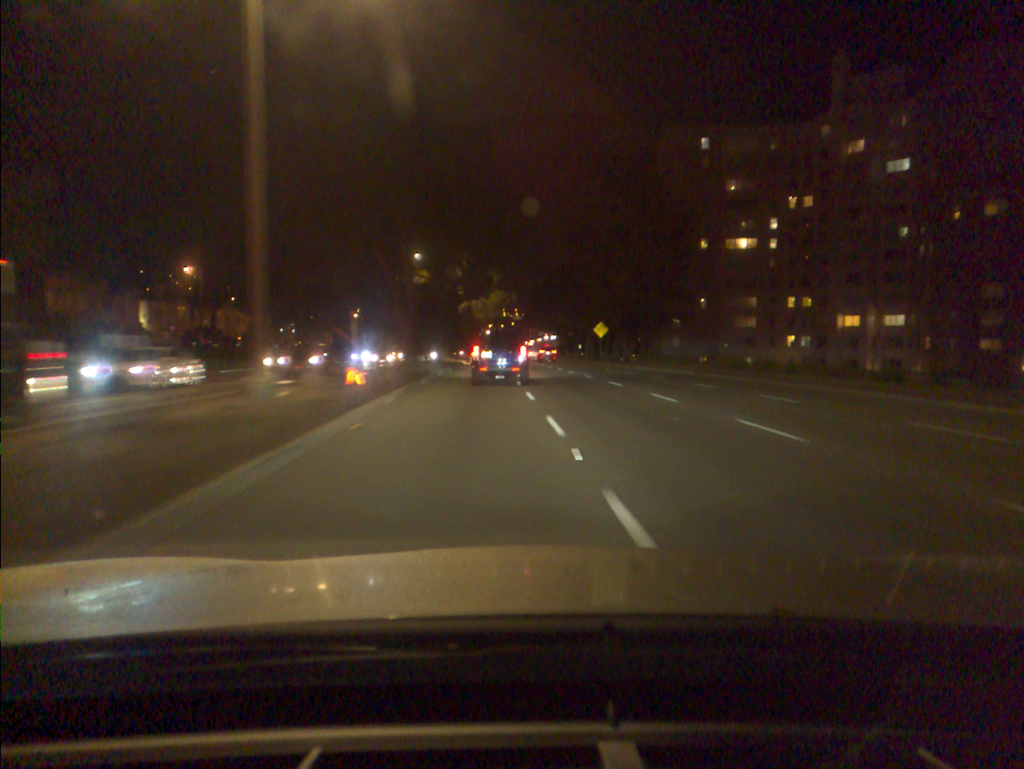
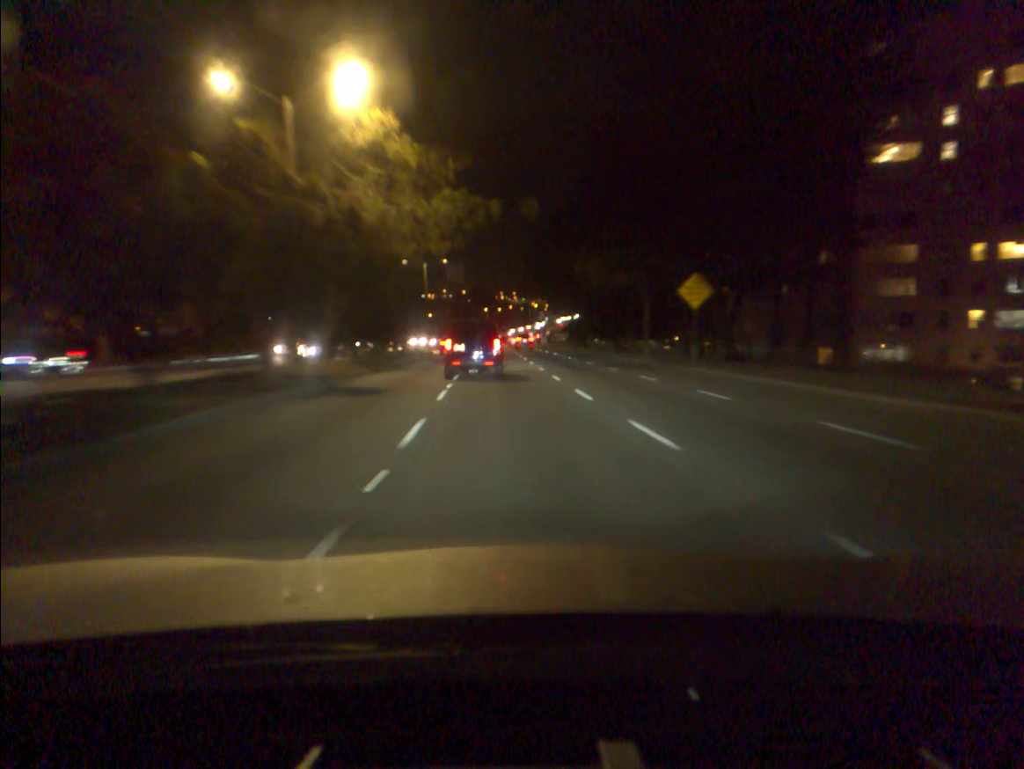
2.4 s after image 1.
(+0.3, +46.2) m; 0°
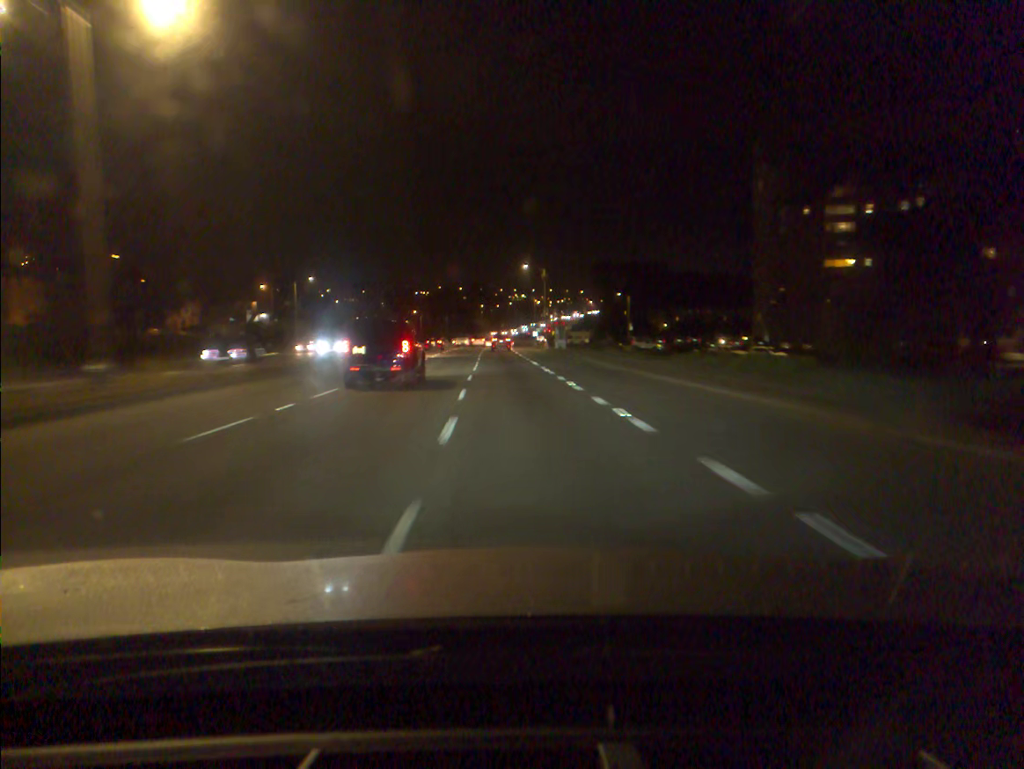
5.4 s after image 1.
(+0.2, +65.5) m; 0°
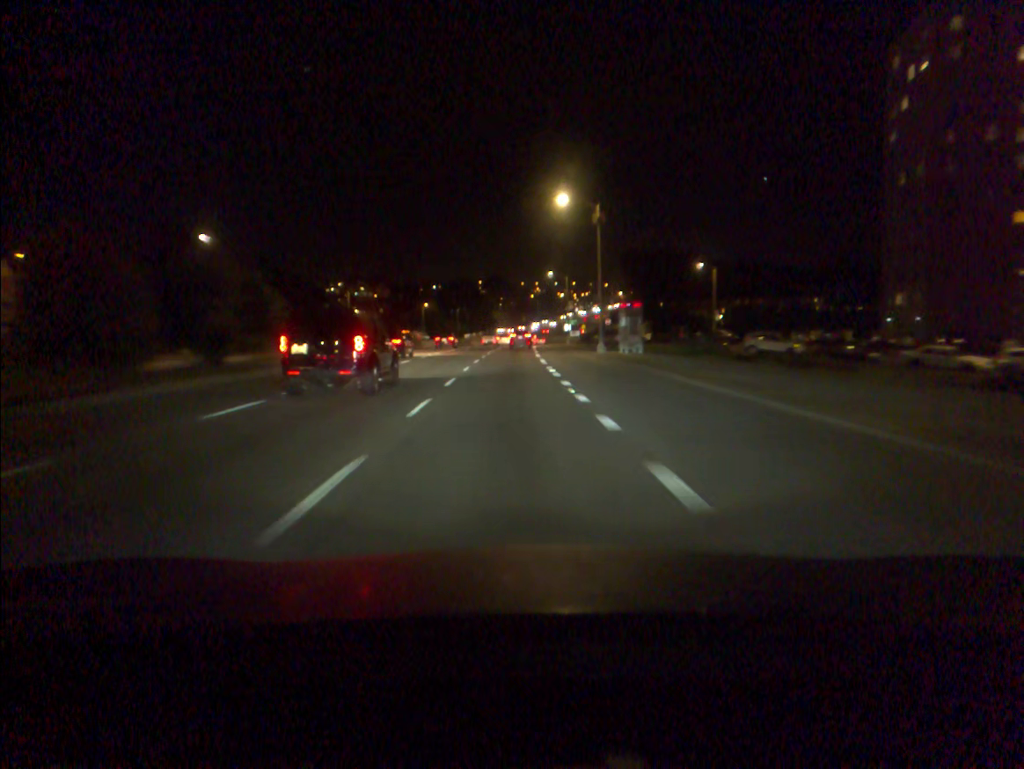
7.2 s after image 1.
(-0.7, +42.4) m; -1°
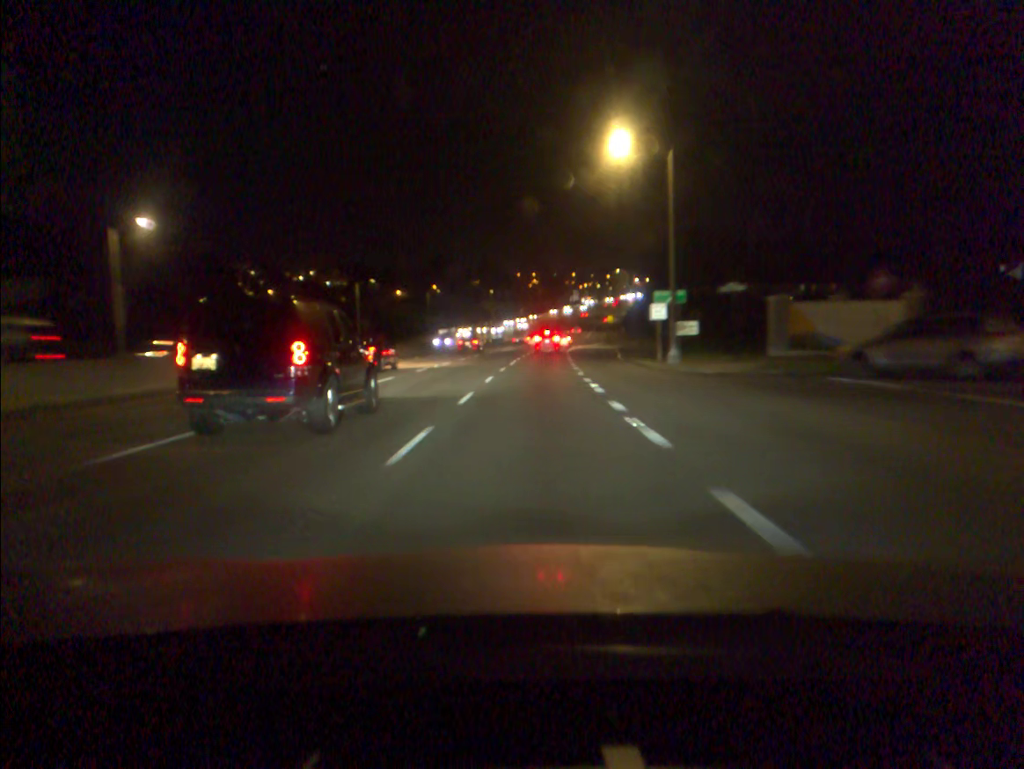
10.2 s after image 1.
(-0.6, +70.7) m; 0°
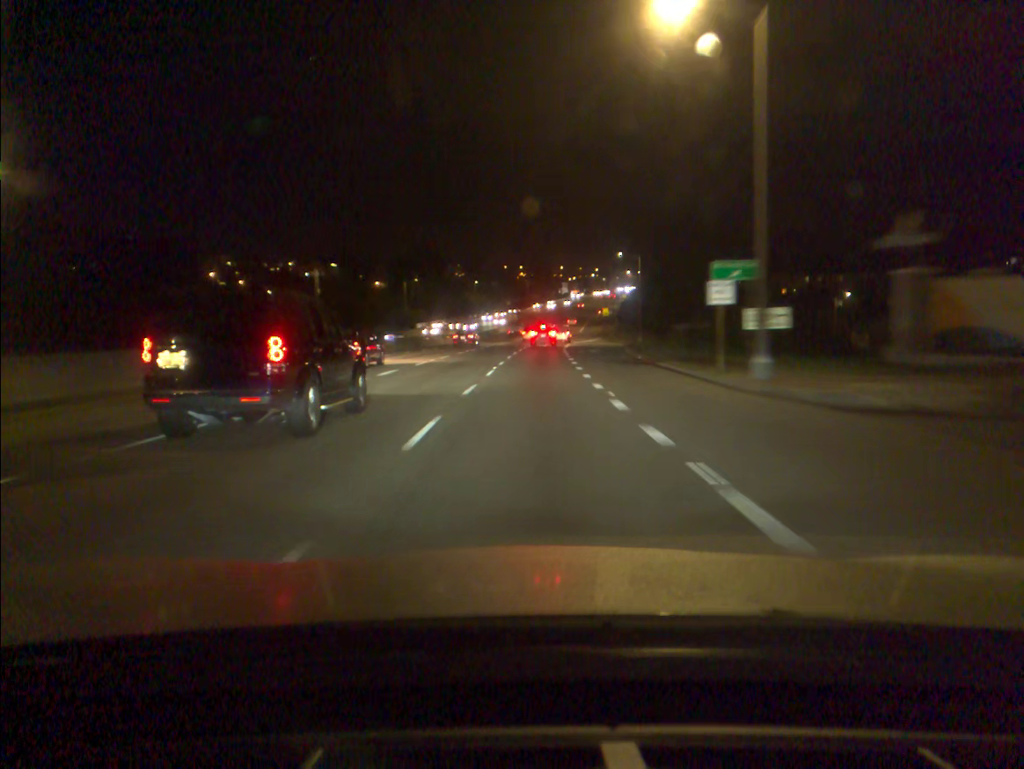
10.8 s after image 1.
(+0.1, +14.0) m; +1°
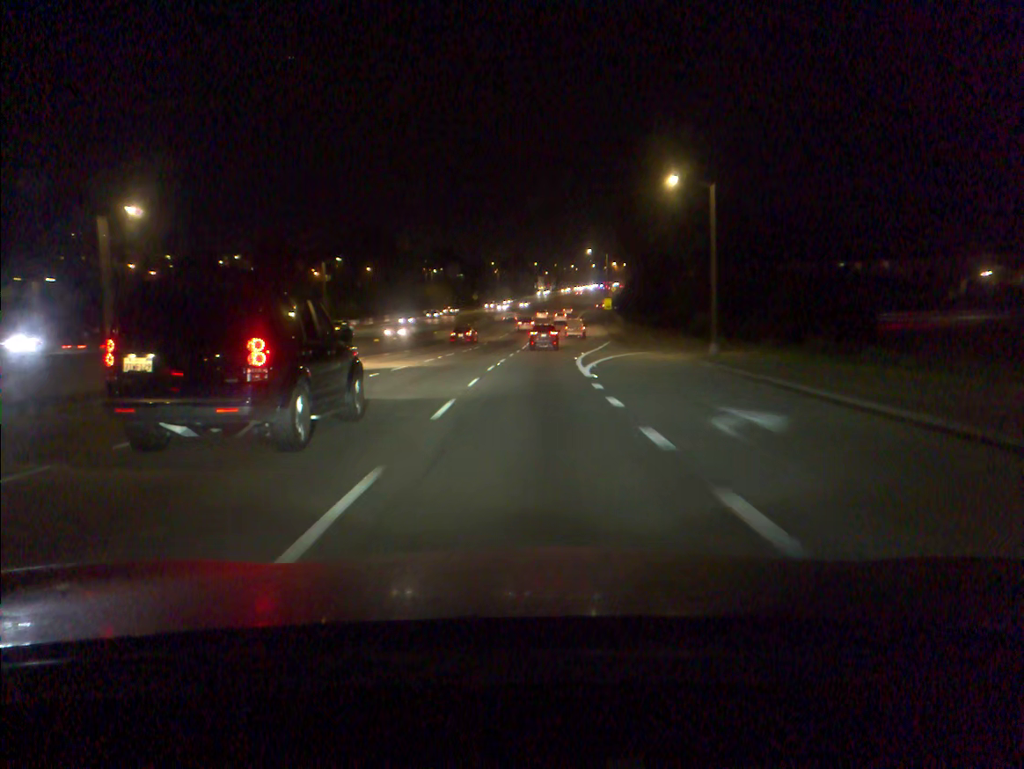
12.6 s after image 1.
(+0.8, +41.5) m; +2°
